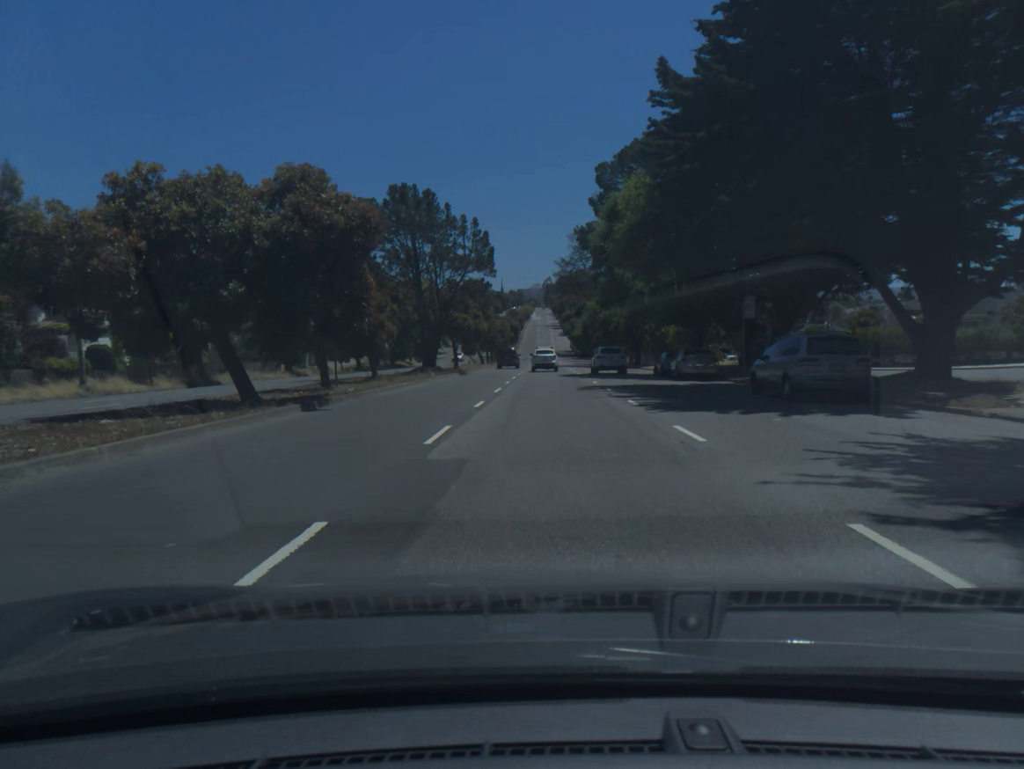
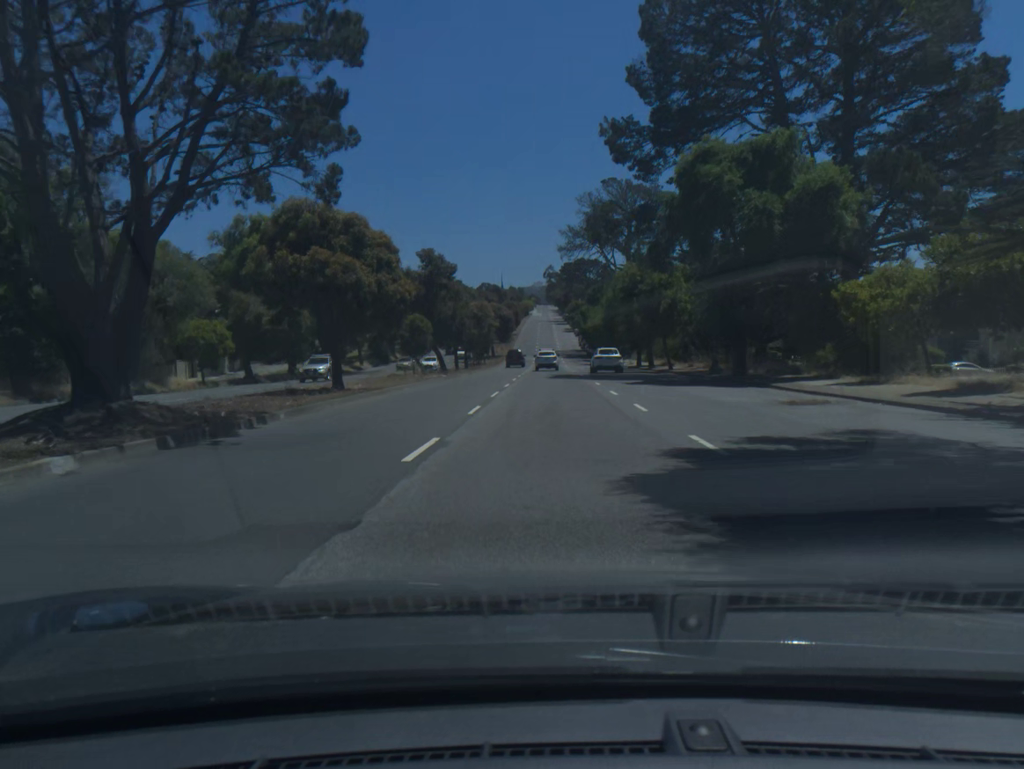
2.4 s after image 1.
(0.0, +37.9) m; 0°
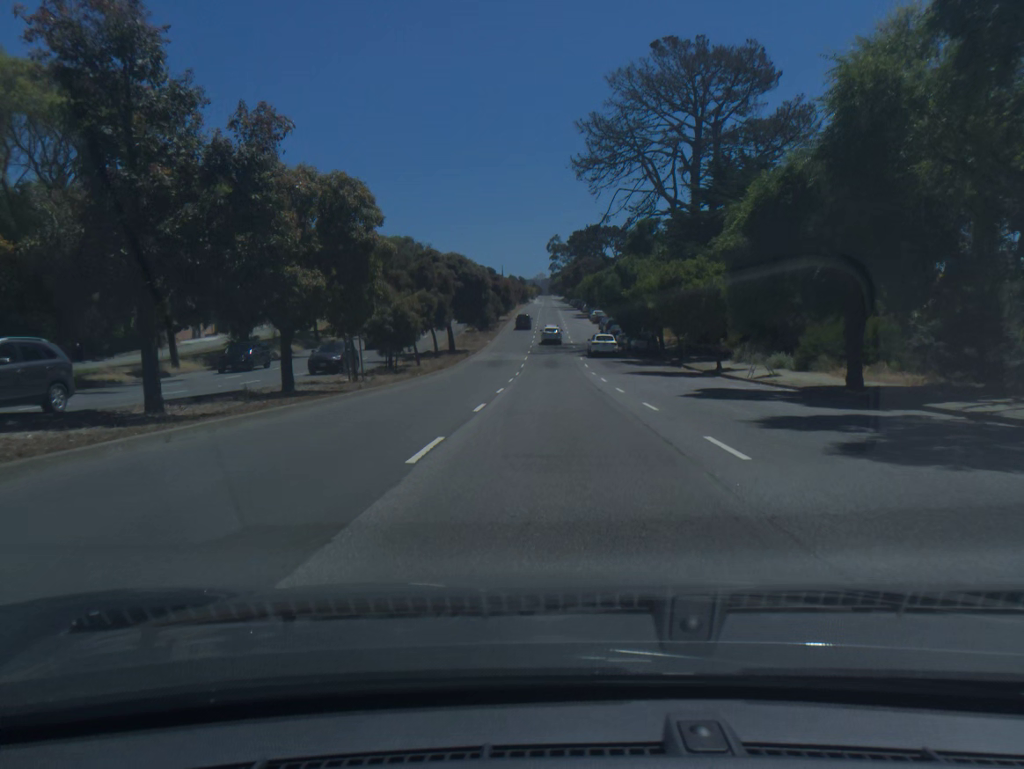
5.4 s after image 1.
(-0.2, +51.2) m; 0°
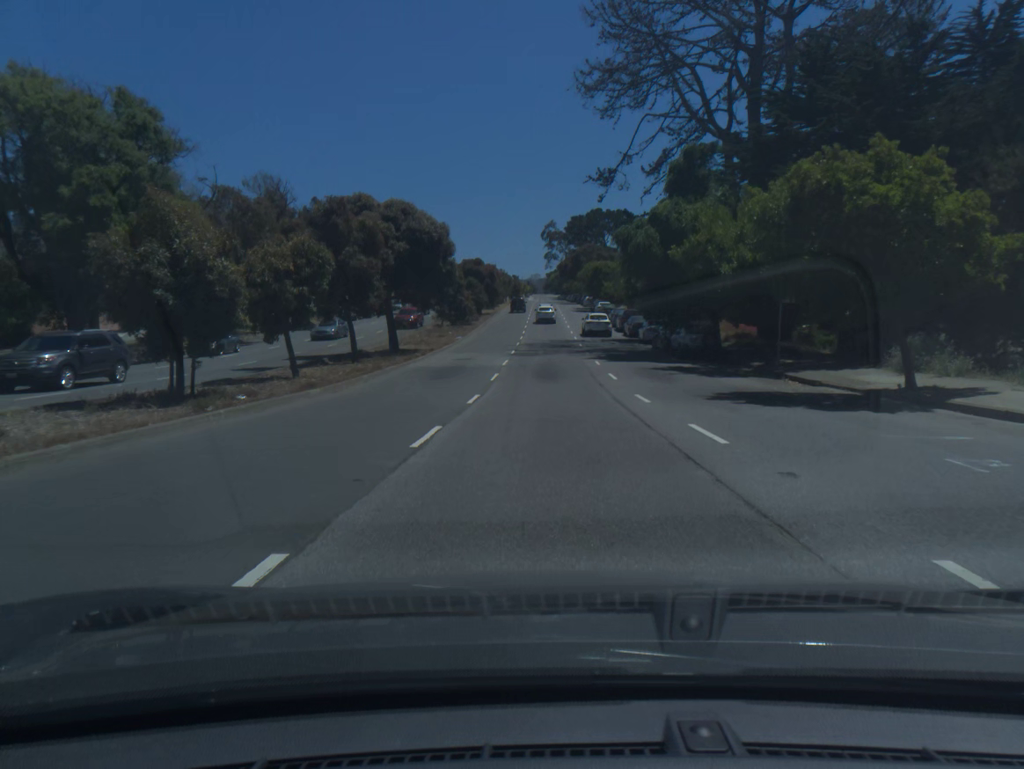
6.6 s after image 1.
(+0.1, +21.3) m; 0°
